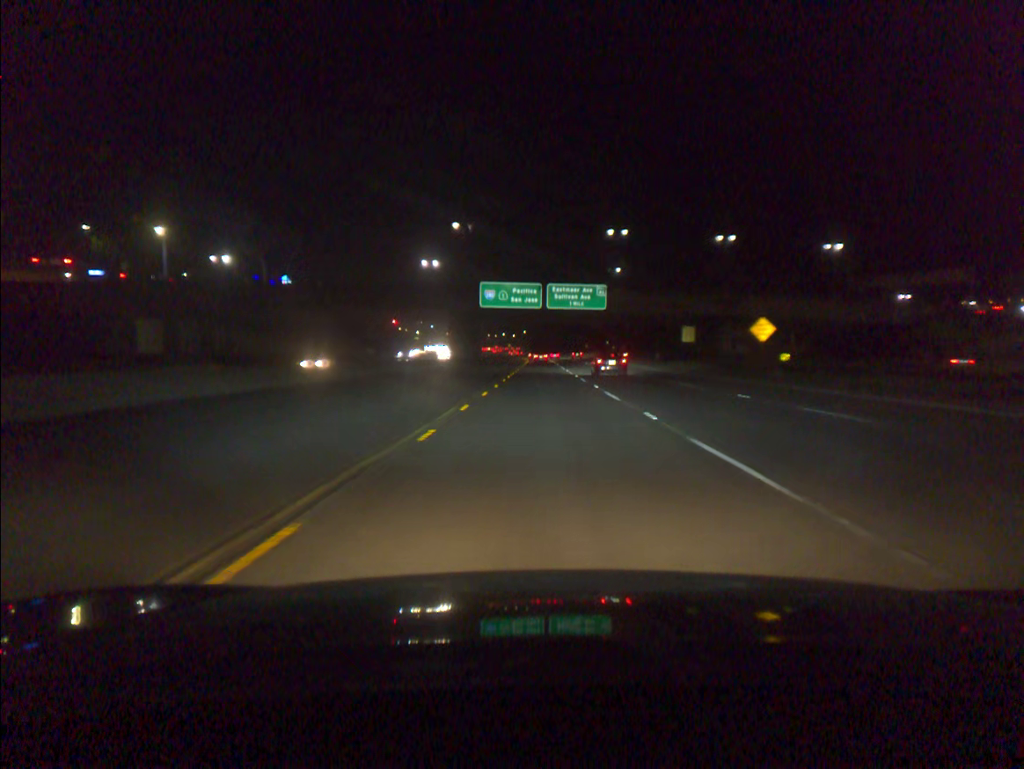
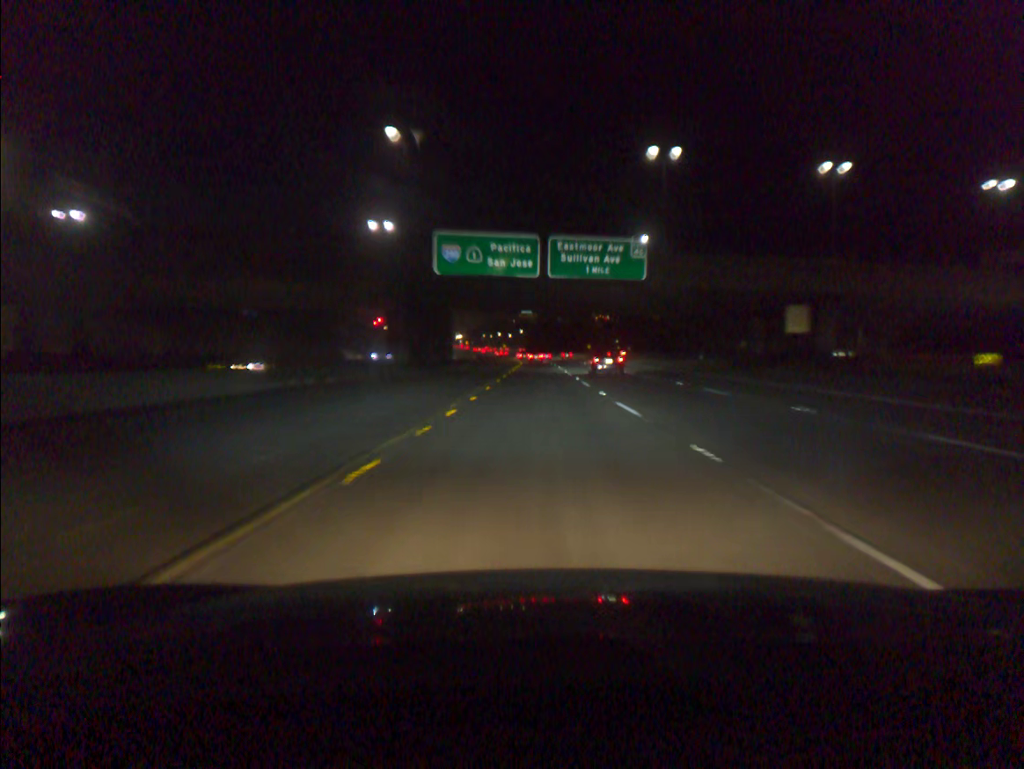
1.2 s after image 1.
(0.0, +34.7) m; 0°
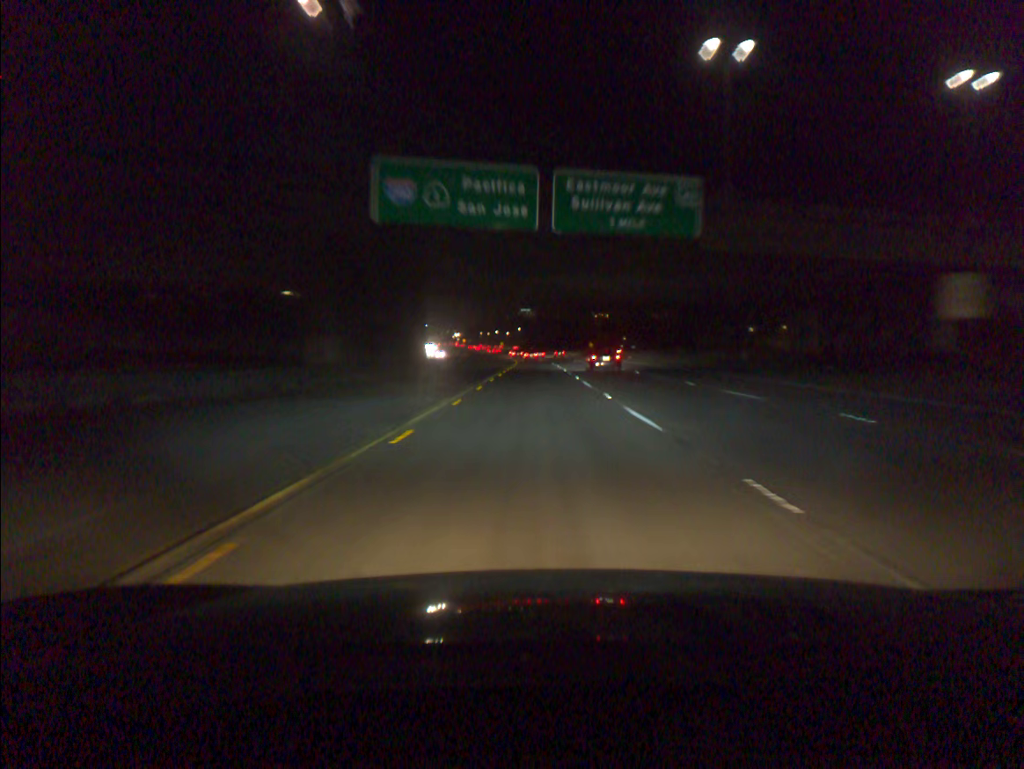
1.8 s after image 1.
(0.0, +17.5) m; 0°
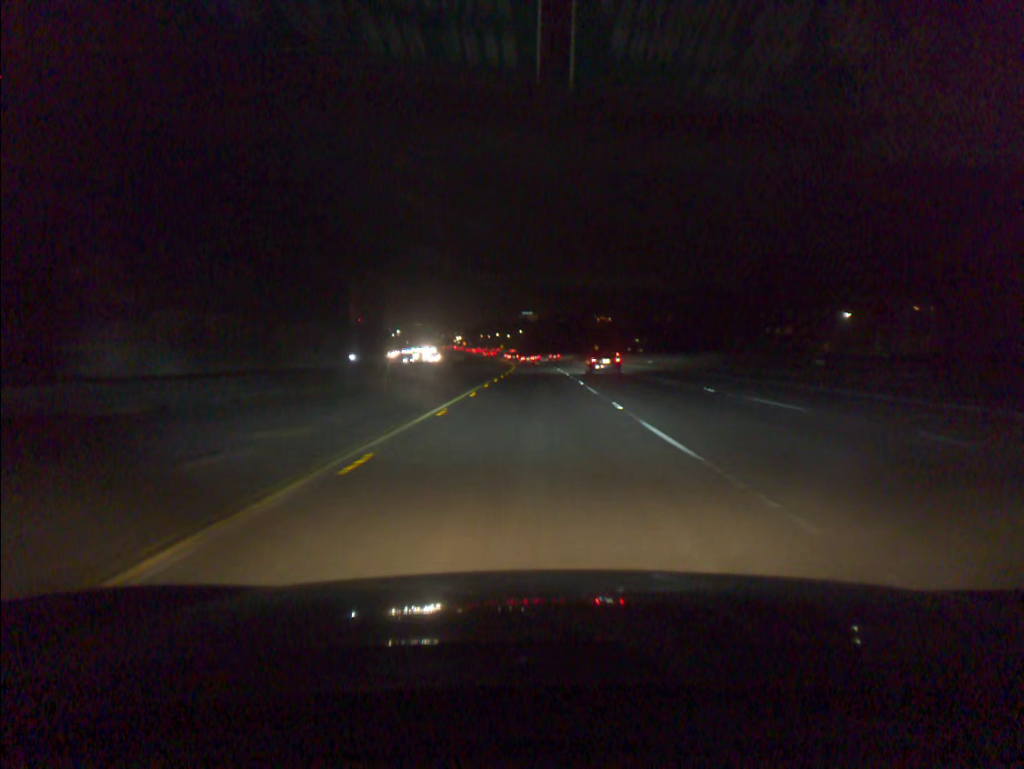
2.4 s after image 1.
(0.0, +17.6) m; 0°
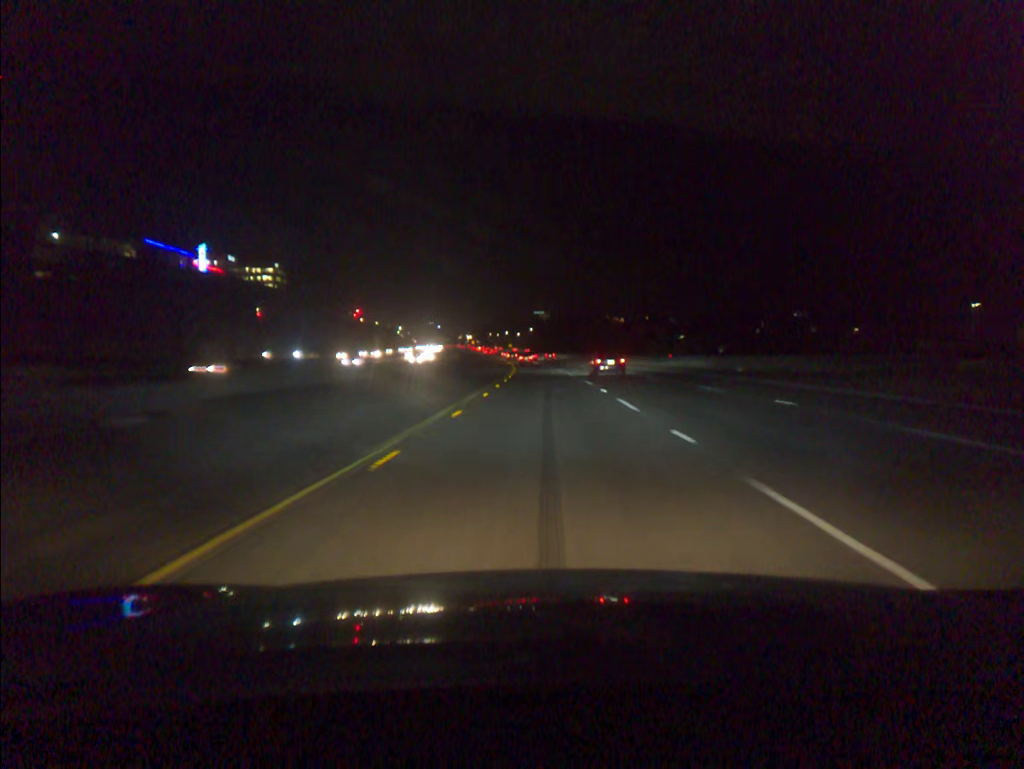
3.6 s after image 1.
(-0.3, +35.6) m; -1°
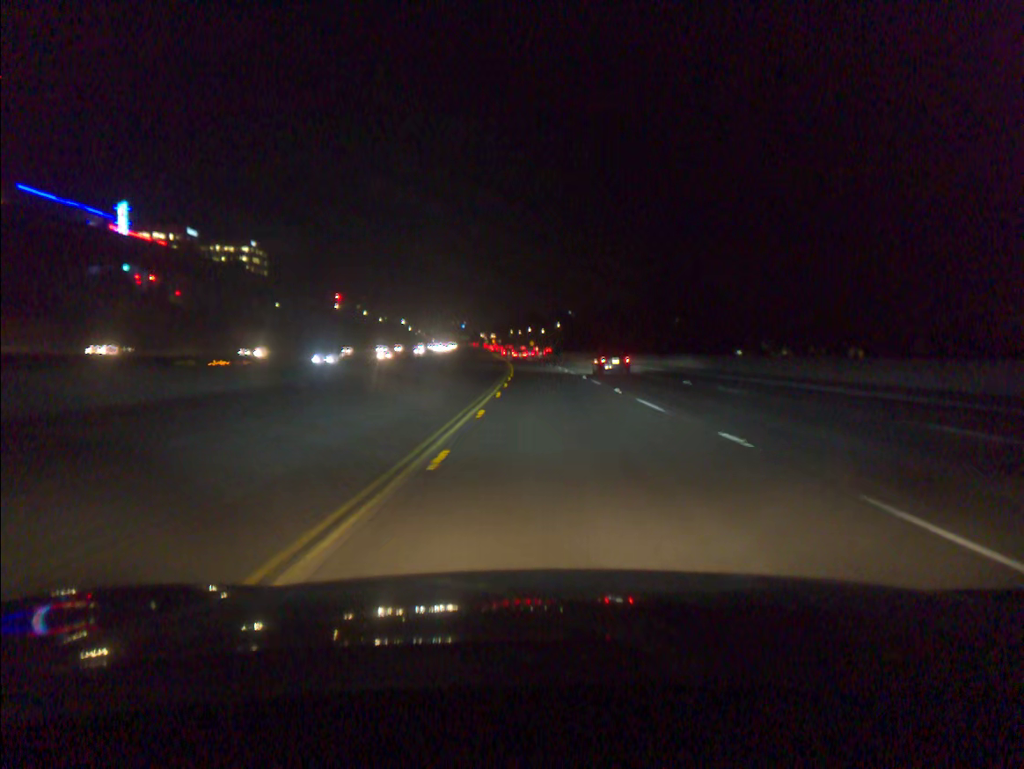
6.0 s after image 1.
(-1.1, +72.6) m; -2°
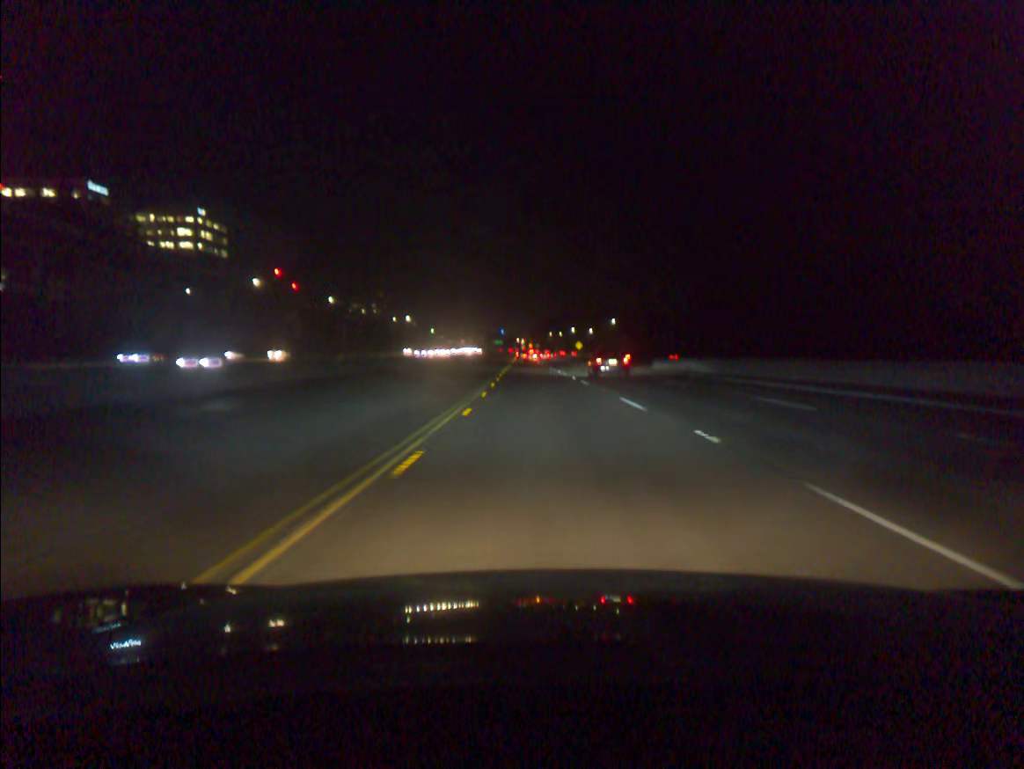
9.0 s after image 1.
(-2.4, +94.1) m; -3°
